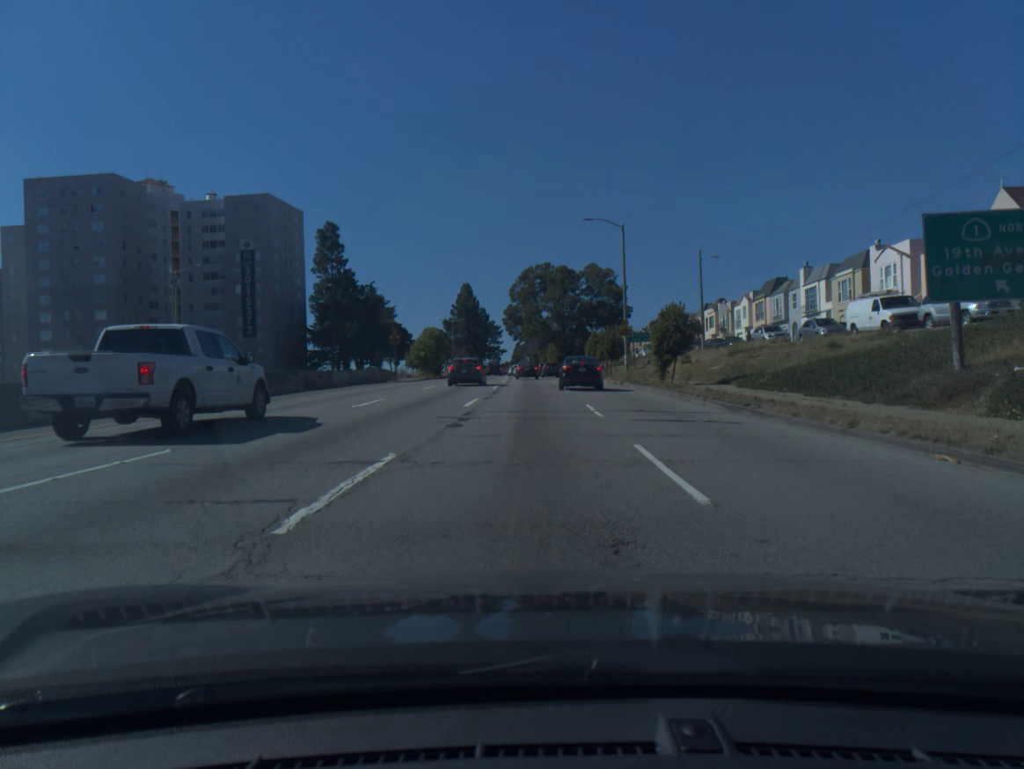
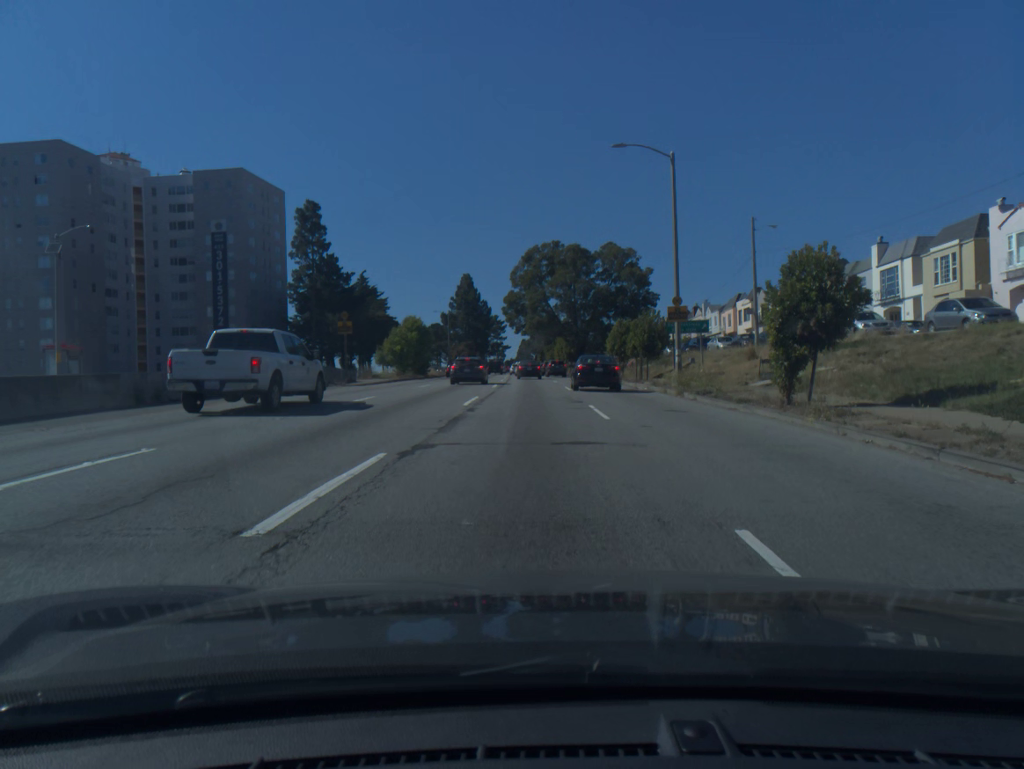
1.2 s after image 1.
(-0.1, +15.7) m; 0°
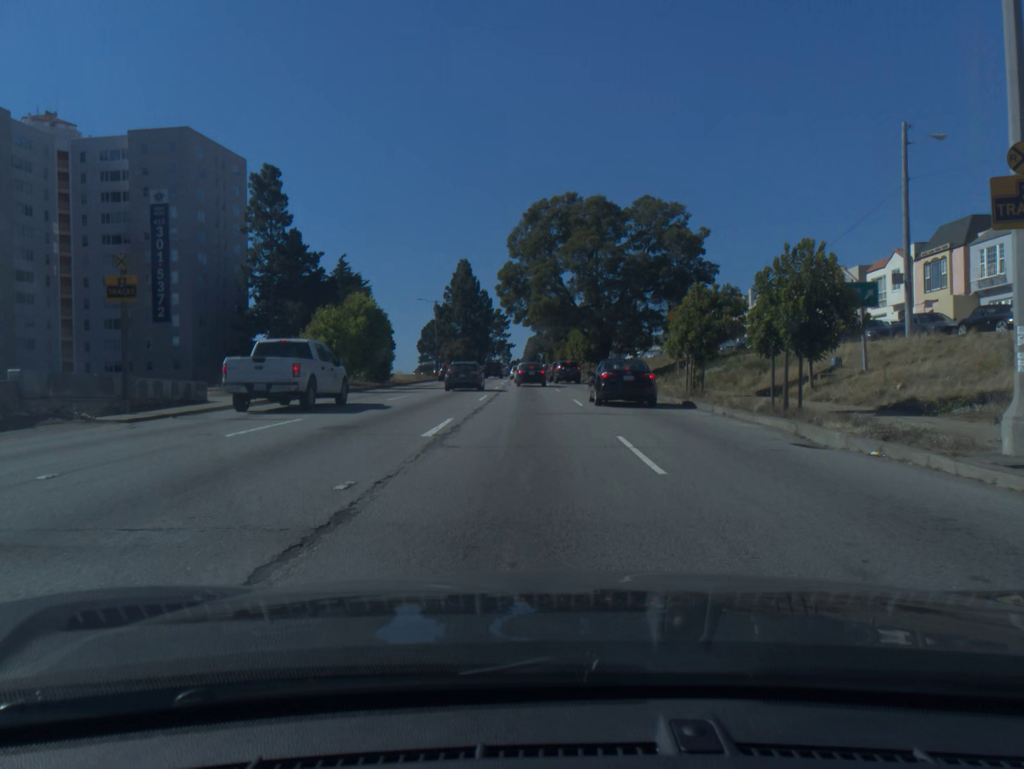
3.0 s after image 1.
(-0.1, +21.7) m; -1°
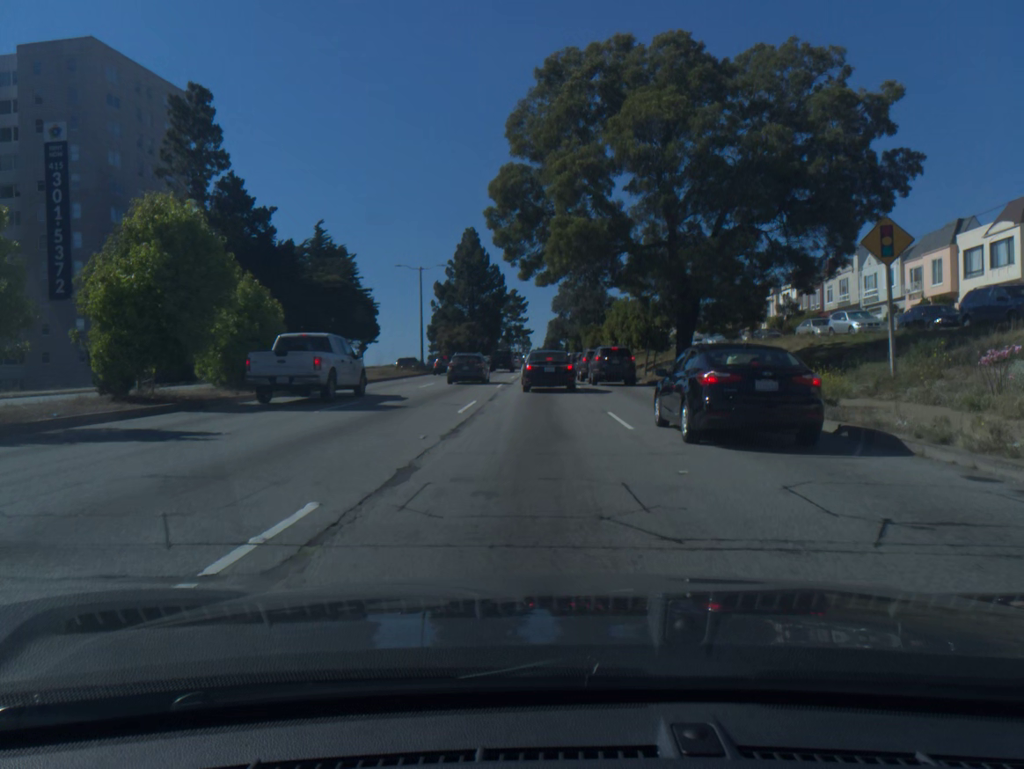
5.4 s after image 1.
(-0.2, +25.4) m; -1°
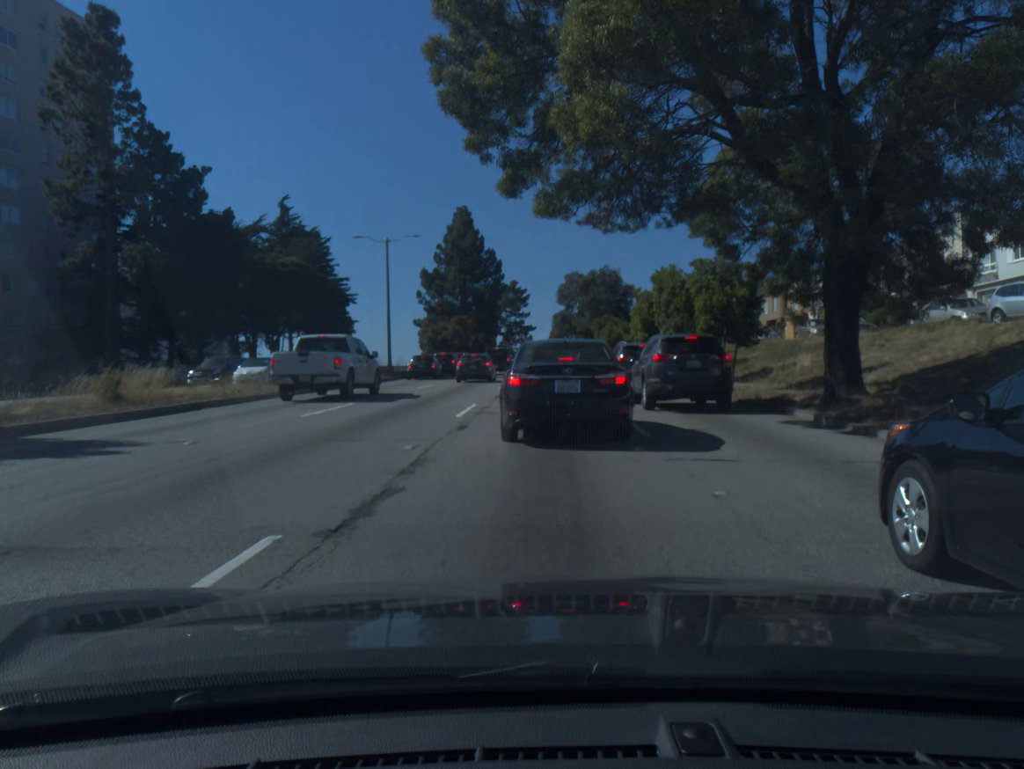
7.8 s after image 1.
(0.0, +16.3) m; 0°
